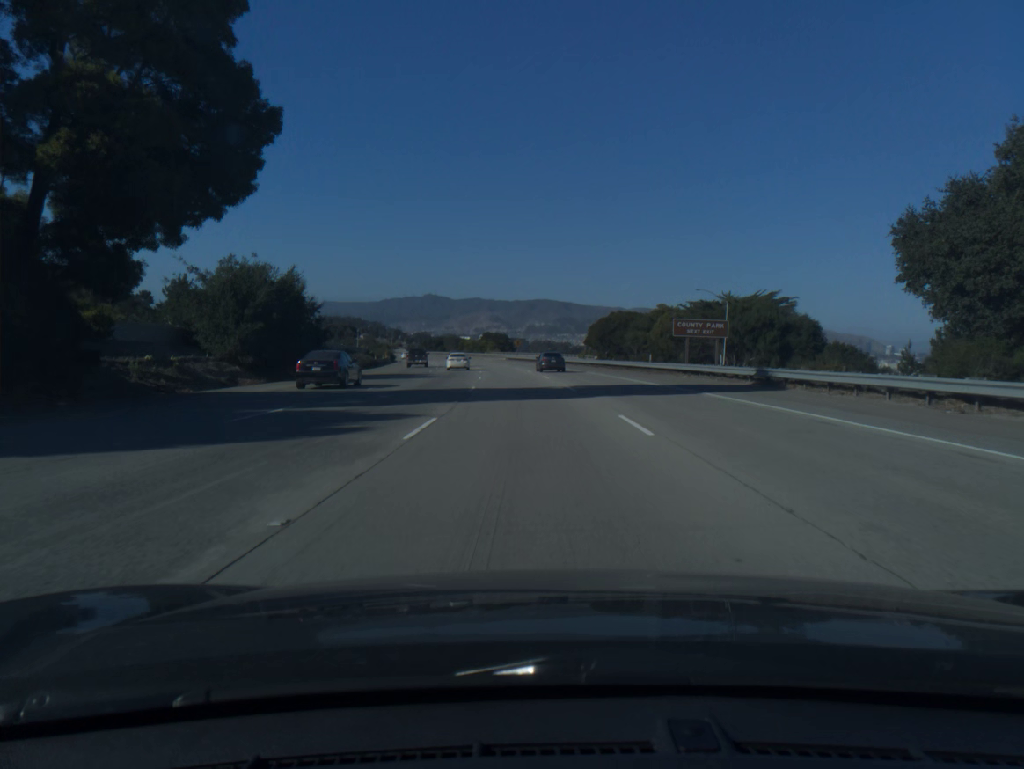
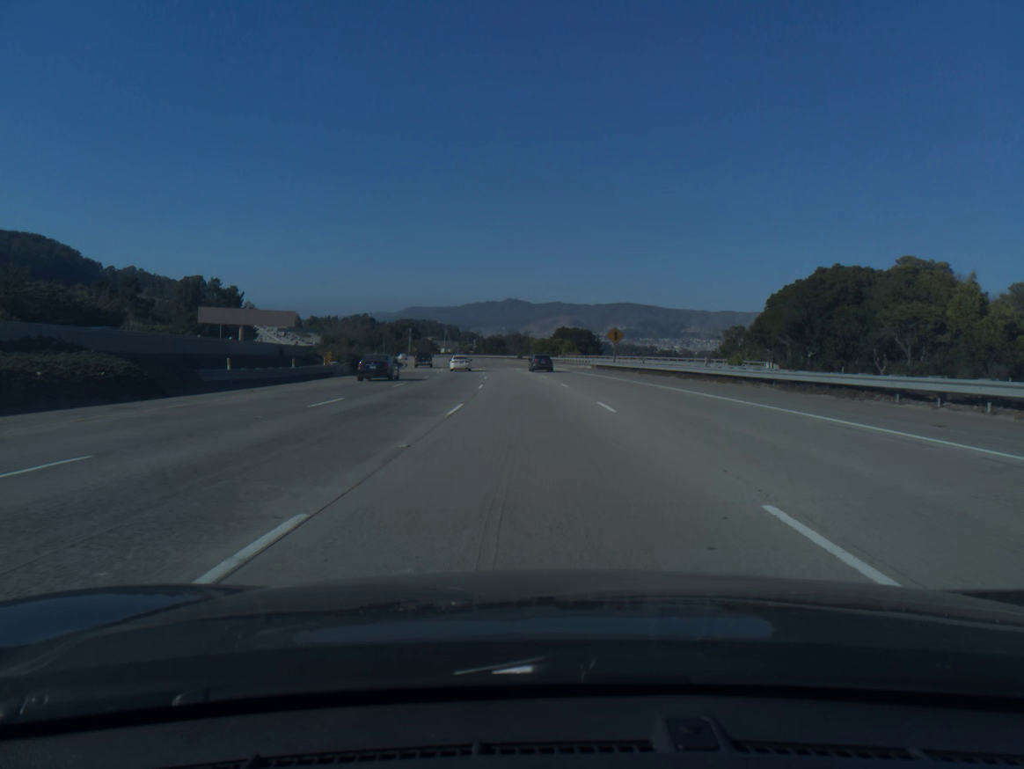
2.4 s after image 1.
(-3.4, +67.9) m; -6°
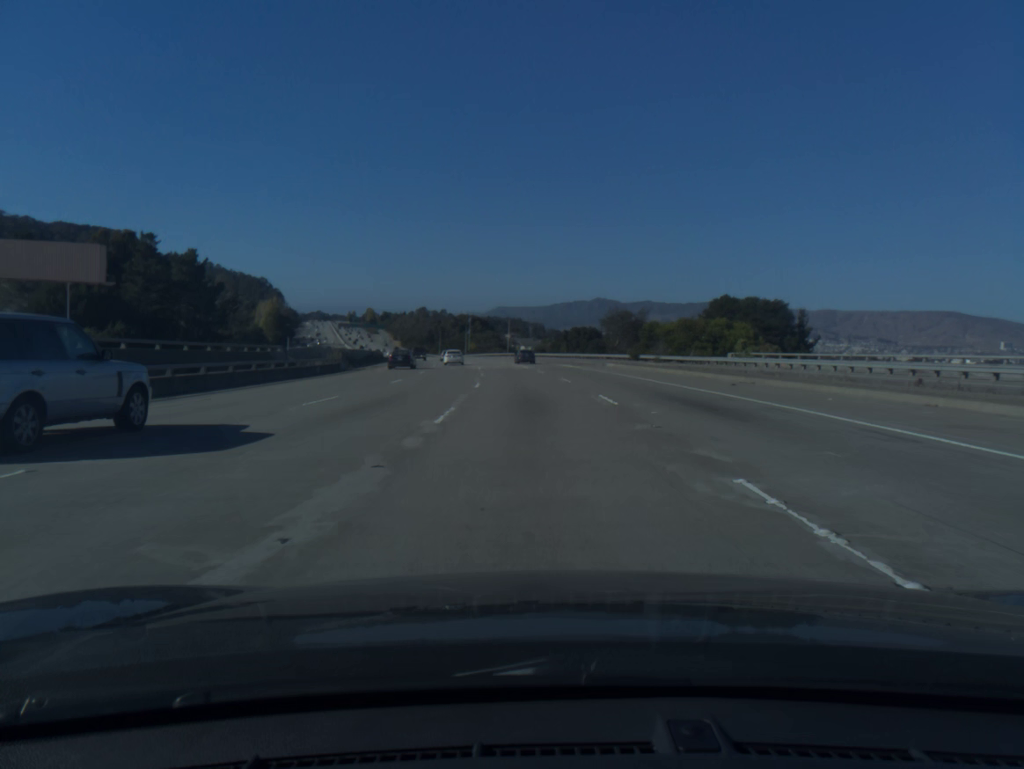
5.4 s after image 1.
(-5.0, +84.8) m; -6°
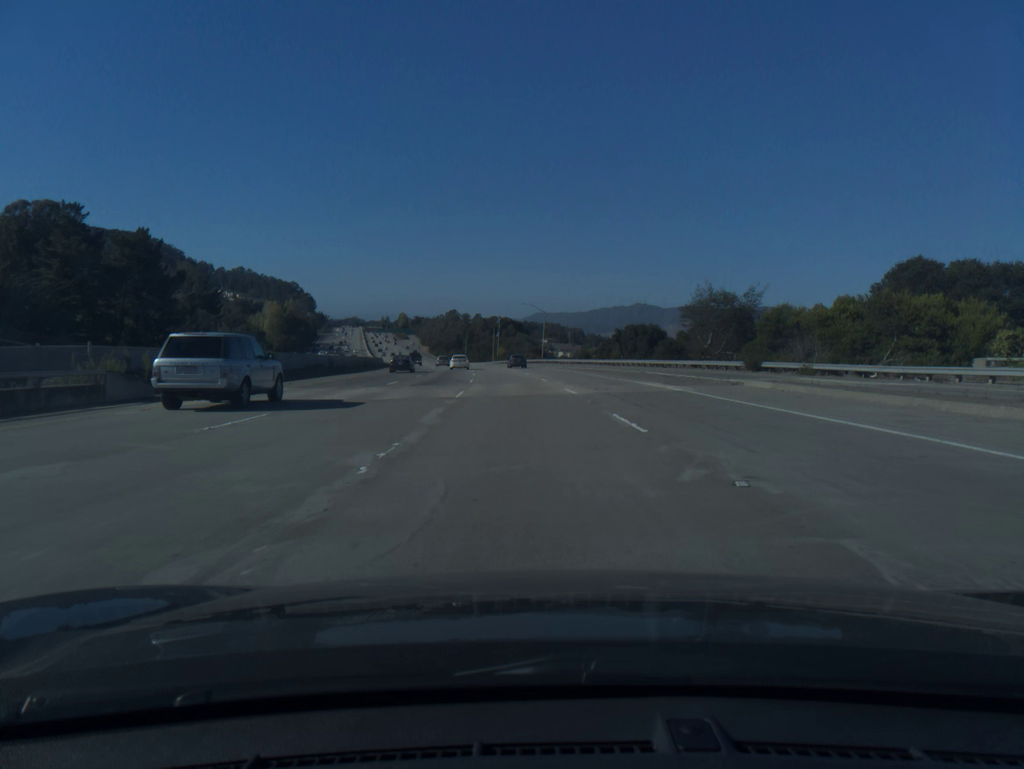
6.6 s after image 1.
(-0.7, +33.9) m; -3°
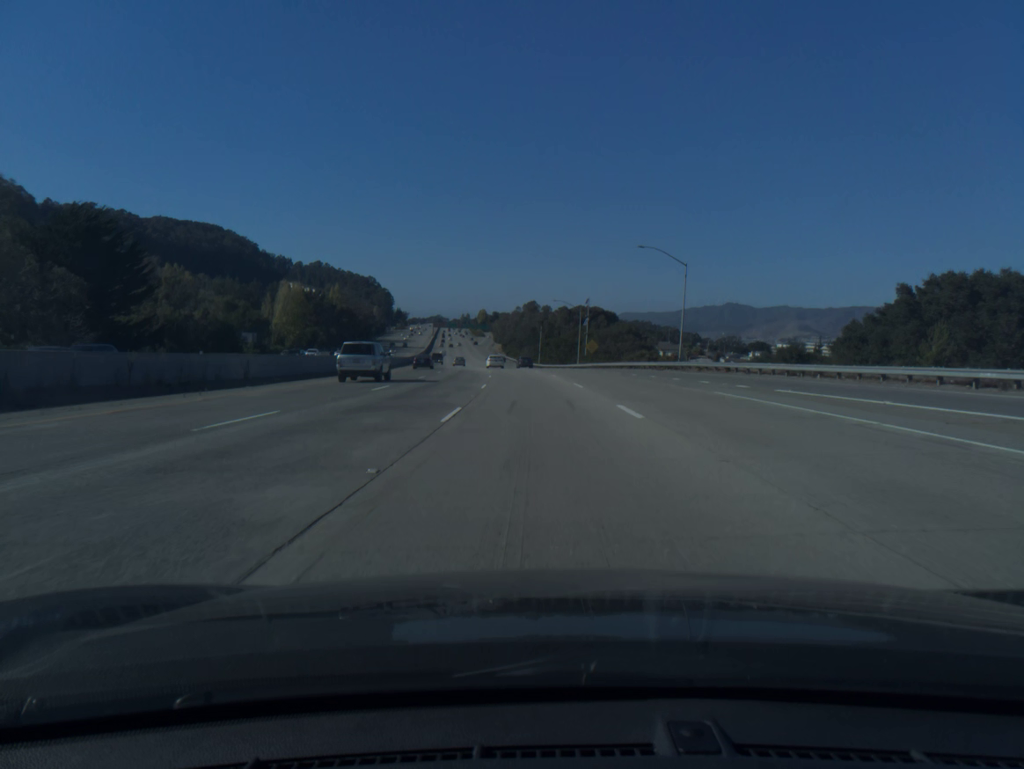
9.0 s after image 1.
(-3.9, +67.6) m; -6°
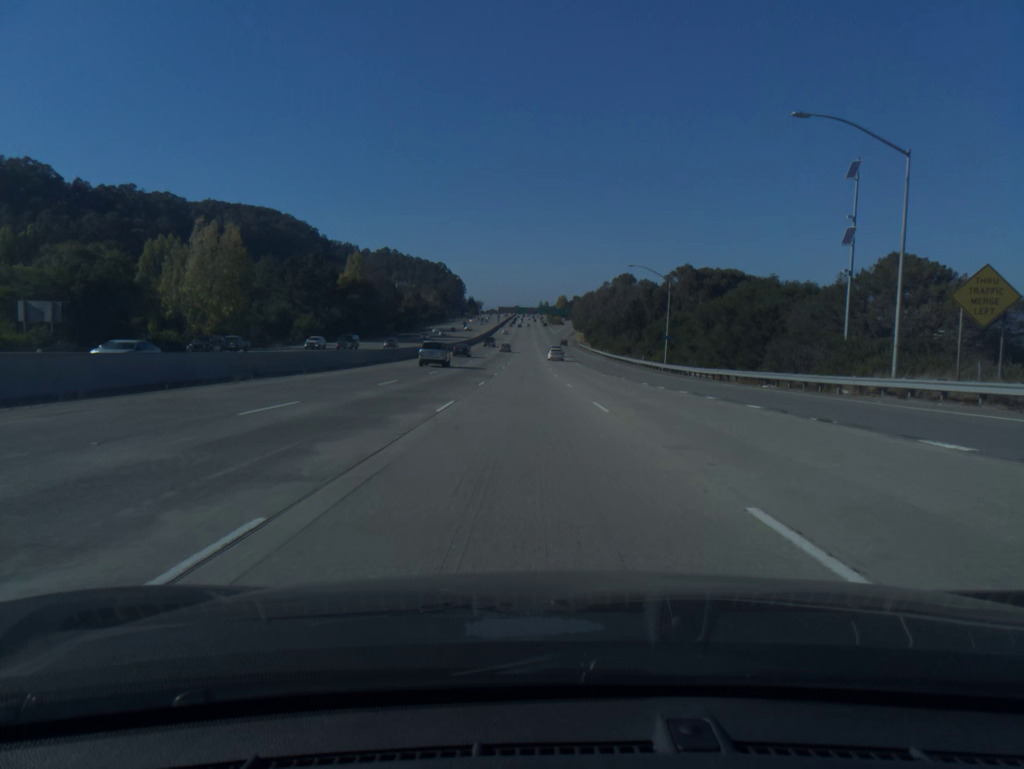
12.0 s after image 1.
(-4.2, +85.0) m; -6°
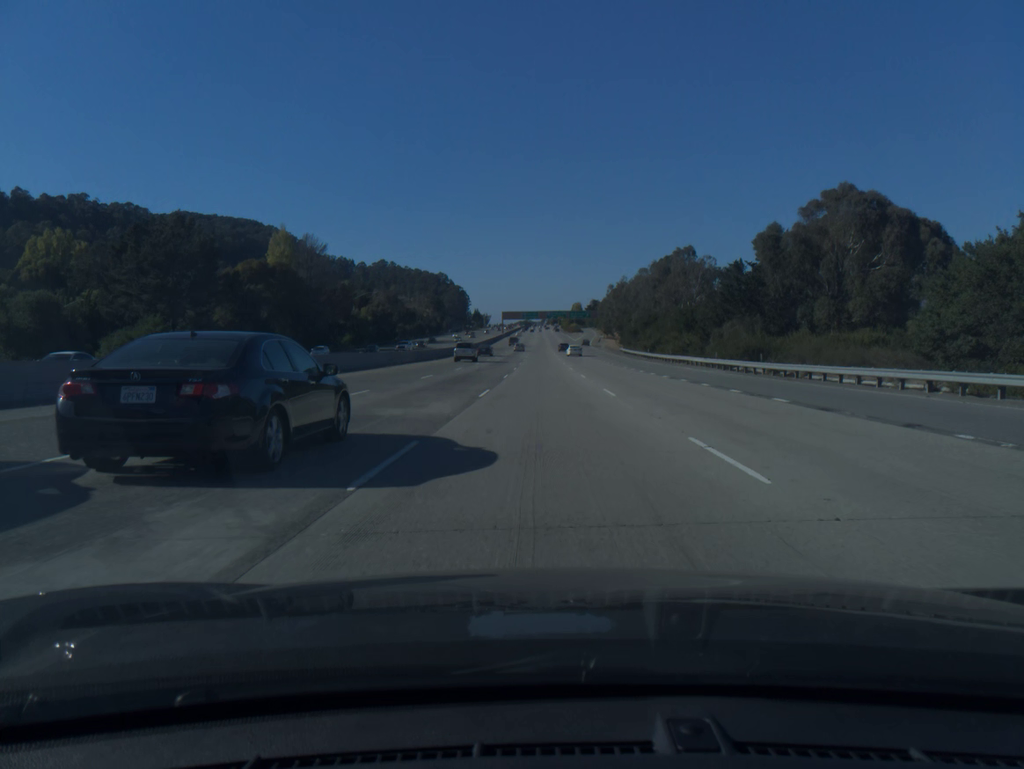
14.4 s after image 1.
(-1.4, +68.1) m; -1°
